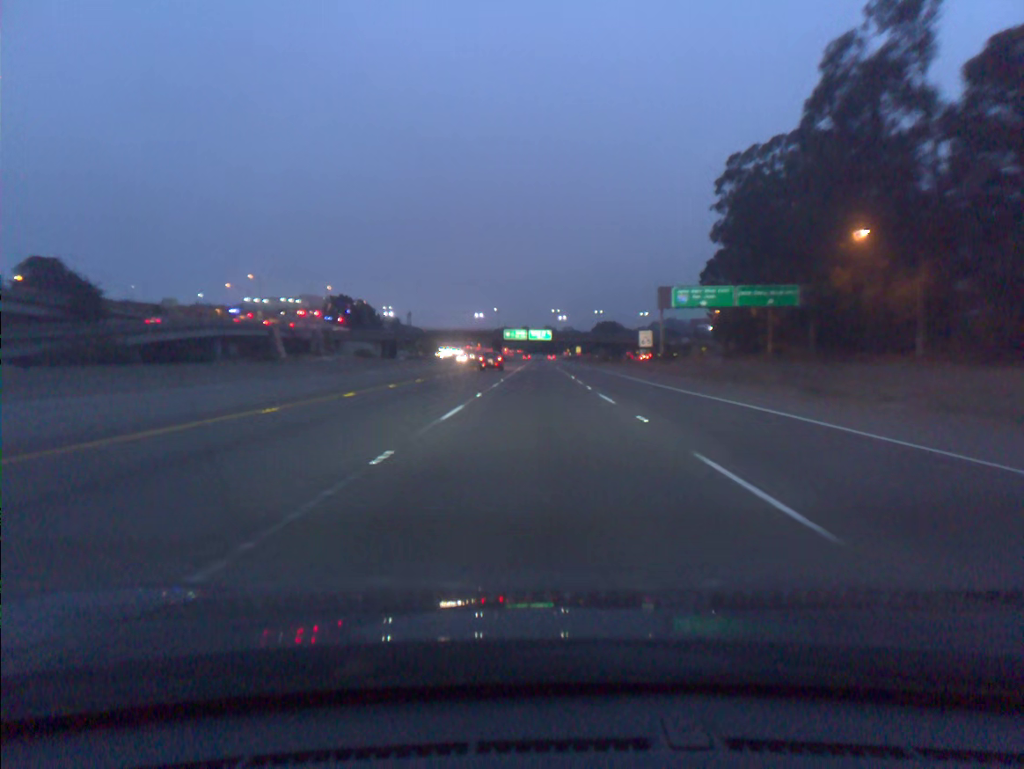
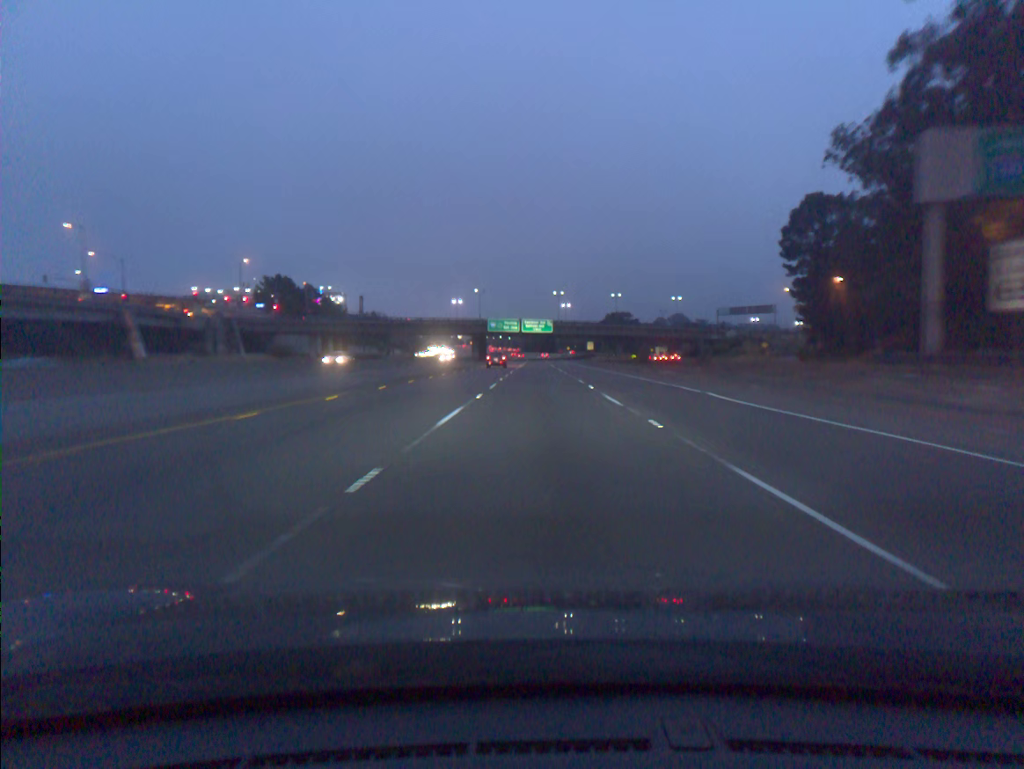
(0.0, +60.5) m; 0°
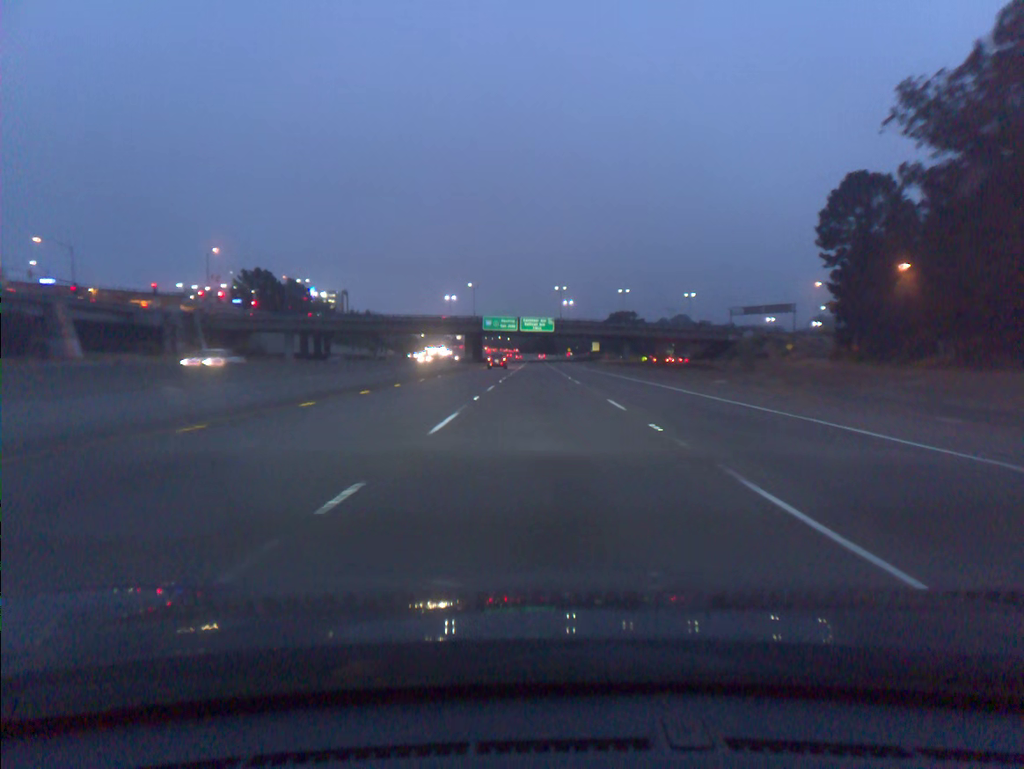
(0.0, +15.5) m; 0°
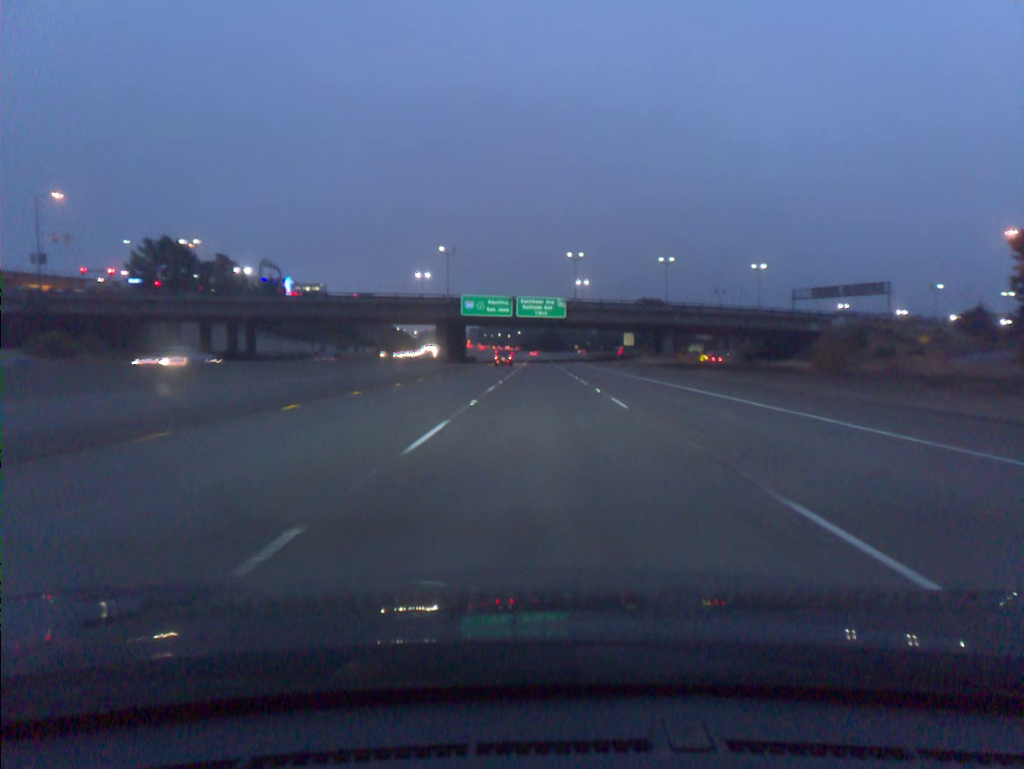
(-0.1, +47.6) m; 0°
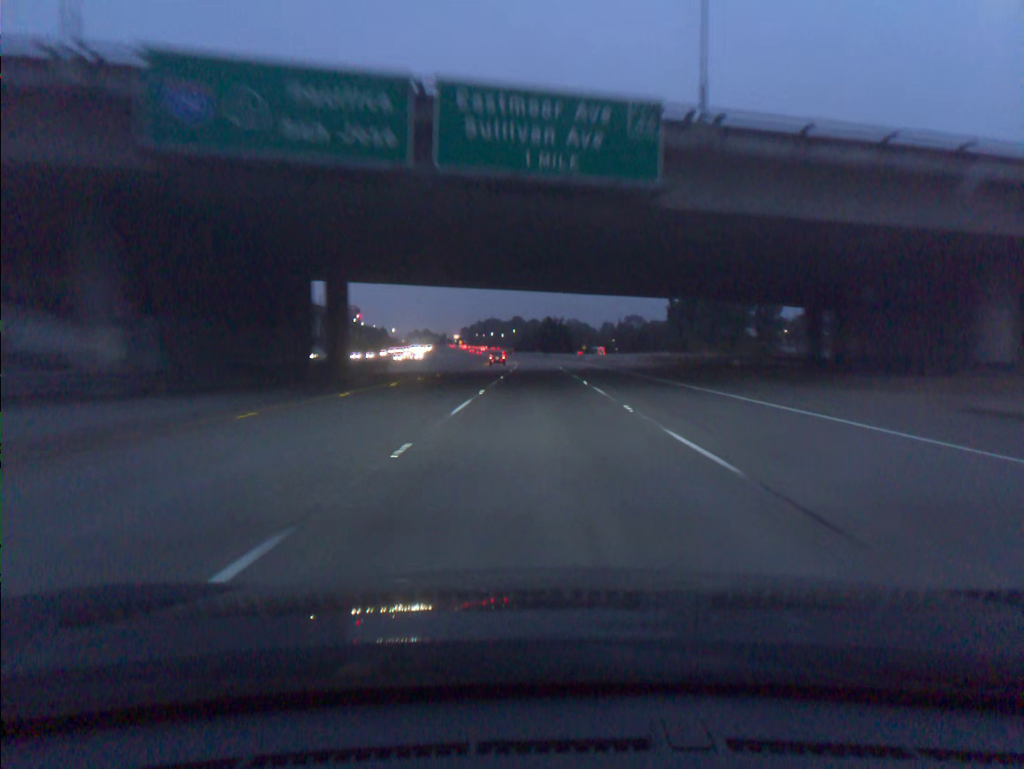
(+0.3, +82.4) m; 0°
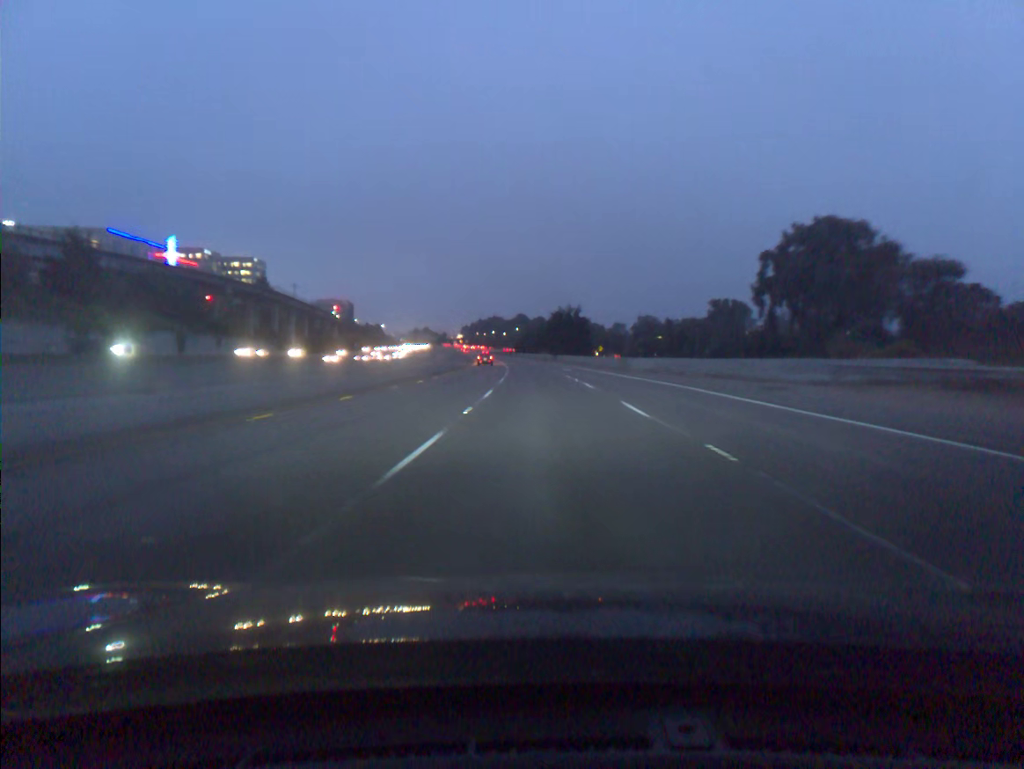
(-0.1, +51.2) m; 0°
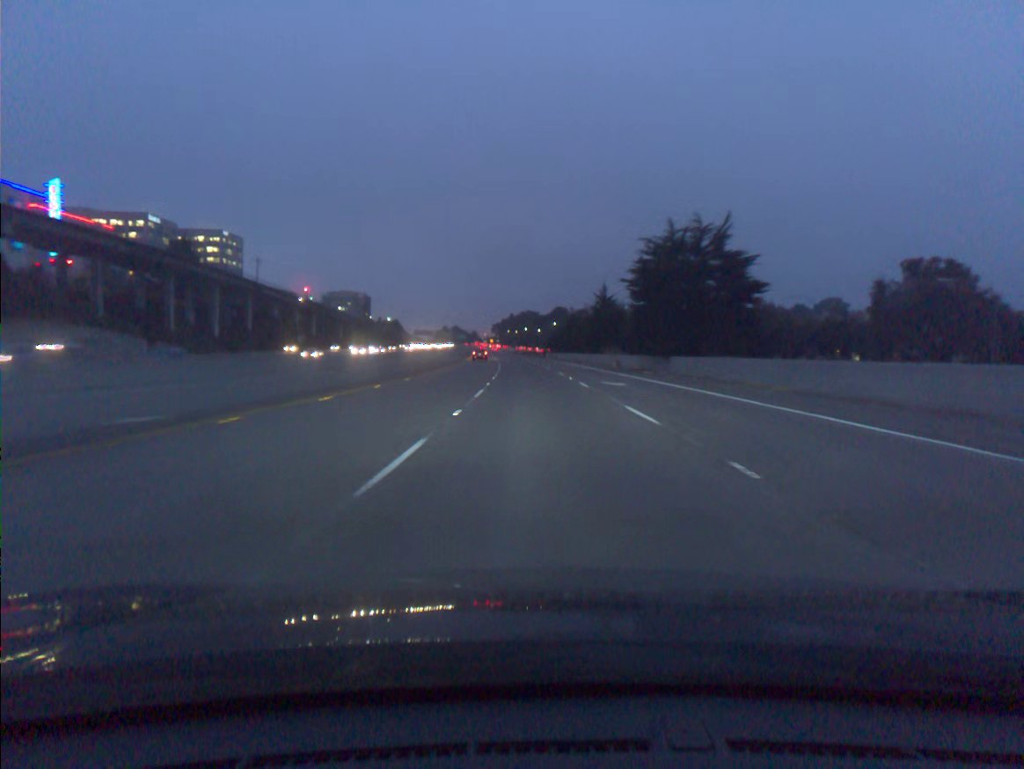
(-1.8, +88.0) m; -3°
